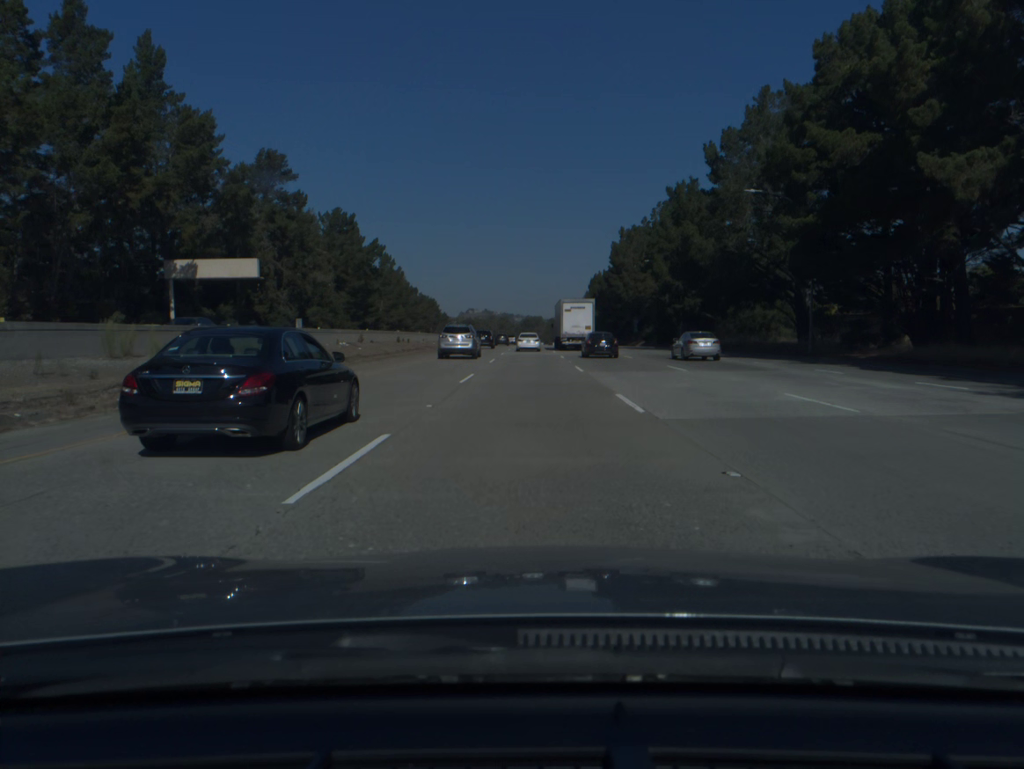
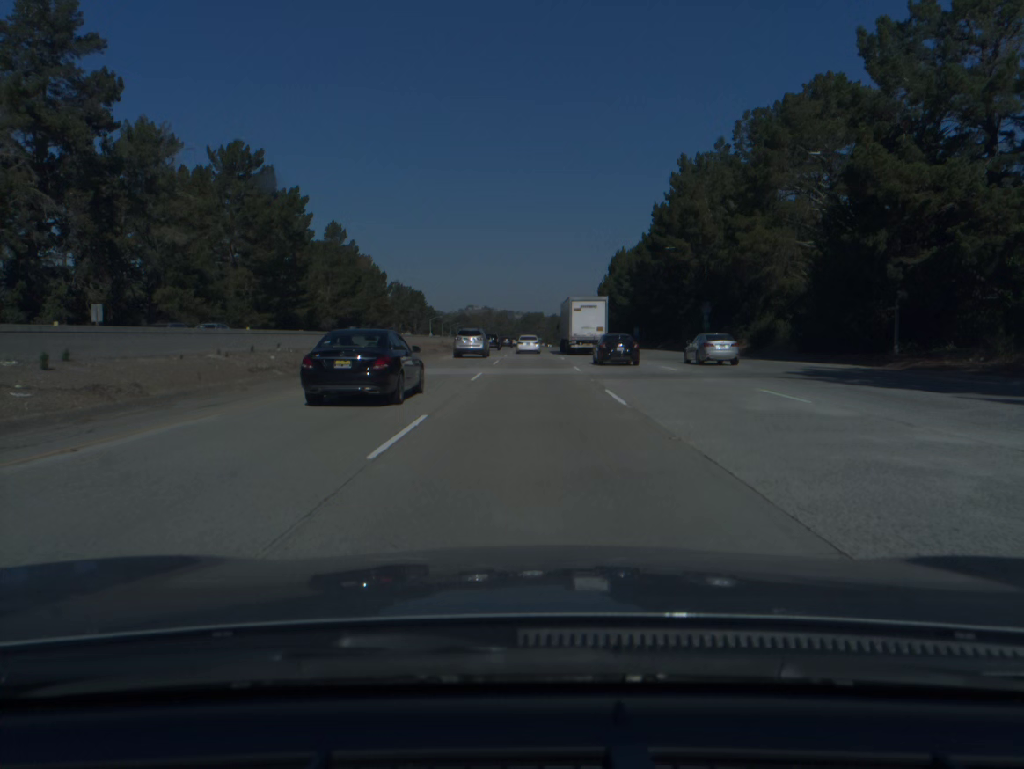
(0.0, +56.5) m; 0°
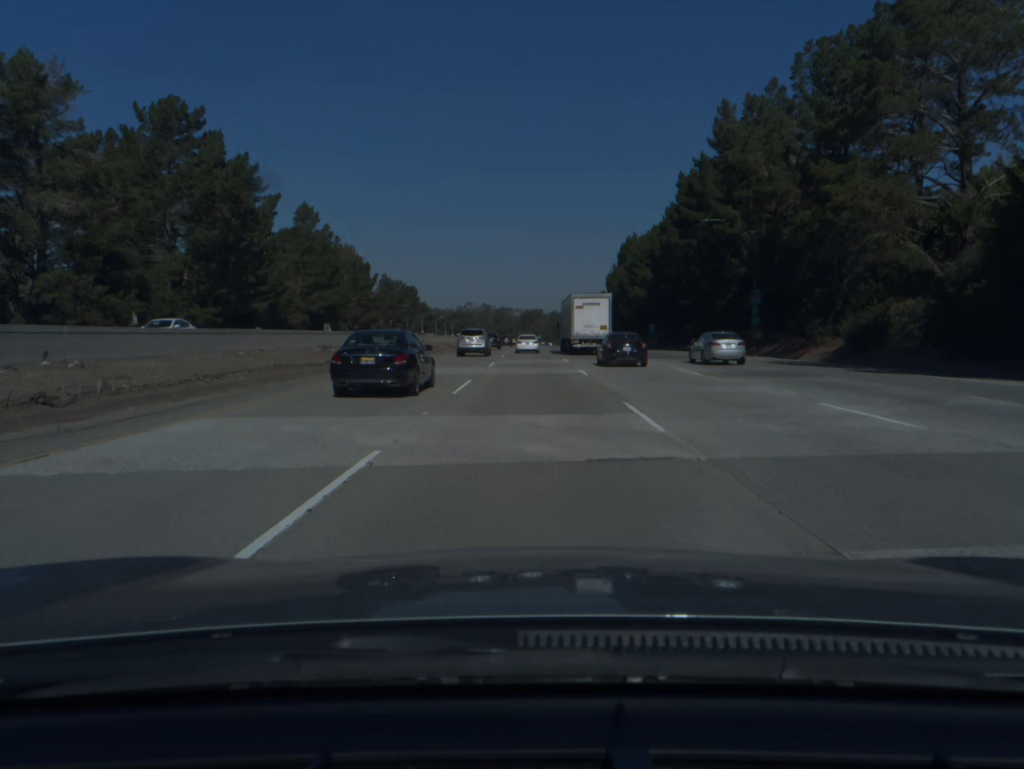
(0.0, +18.8) m; 0°
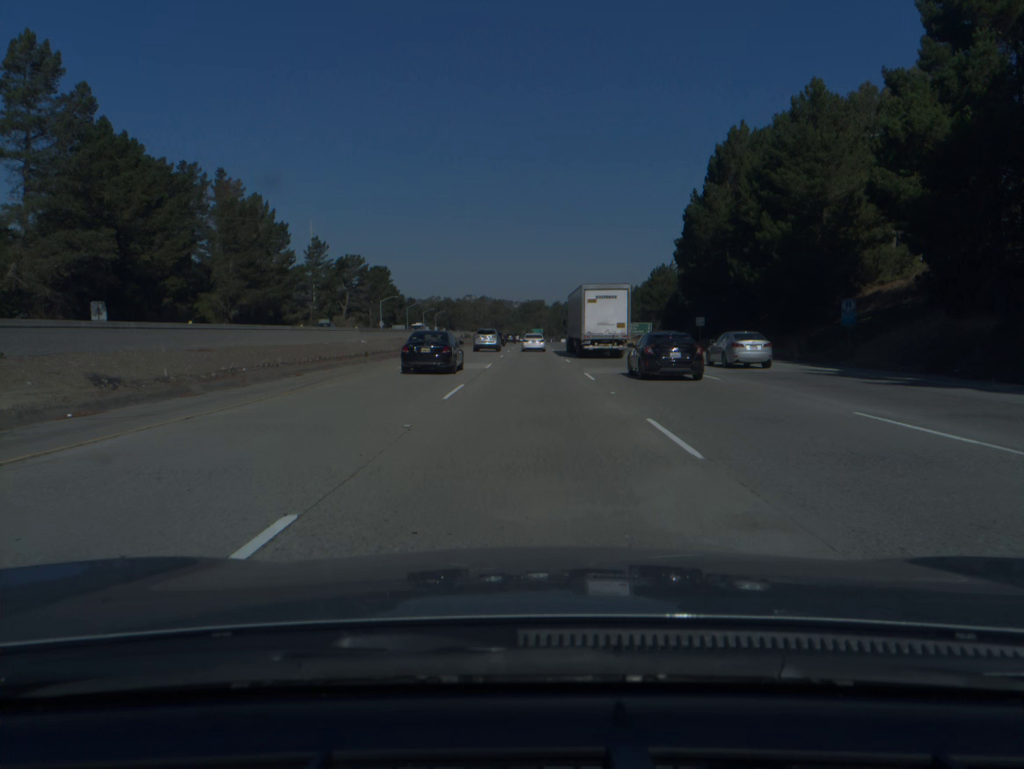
(-0.1, +75.5) m; 0°
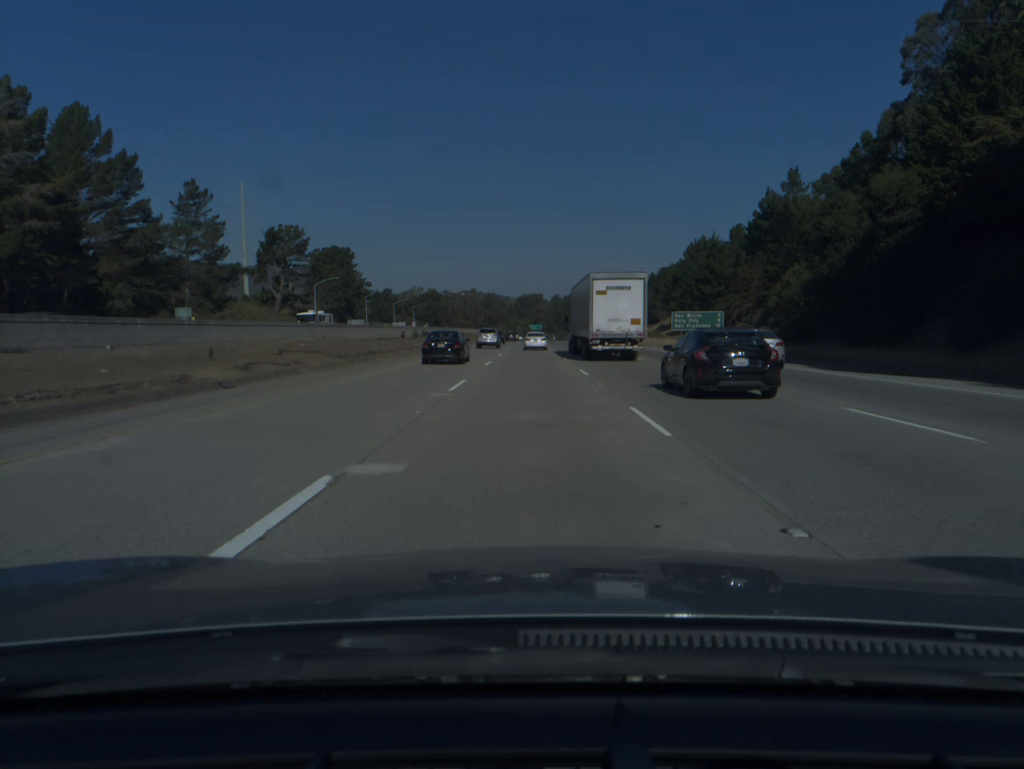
(+0.1, +57.0) m; 0°
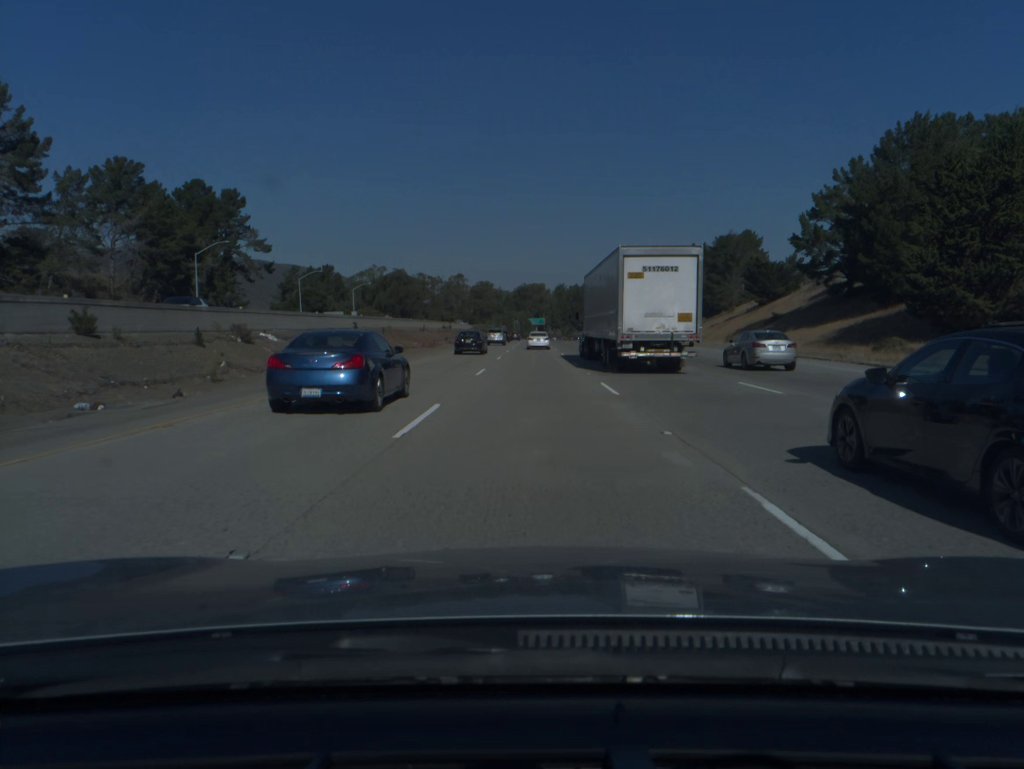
(-0.1, +95.3) m; 0°
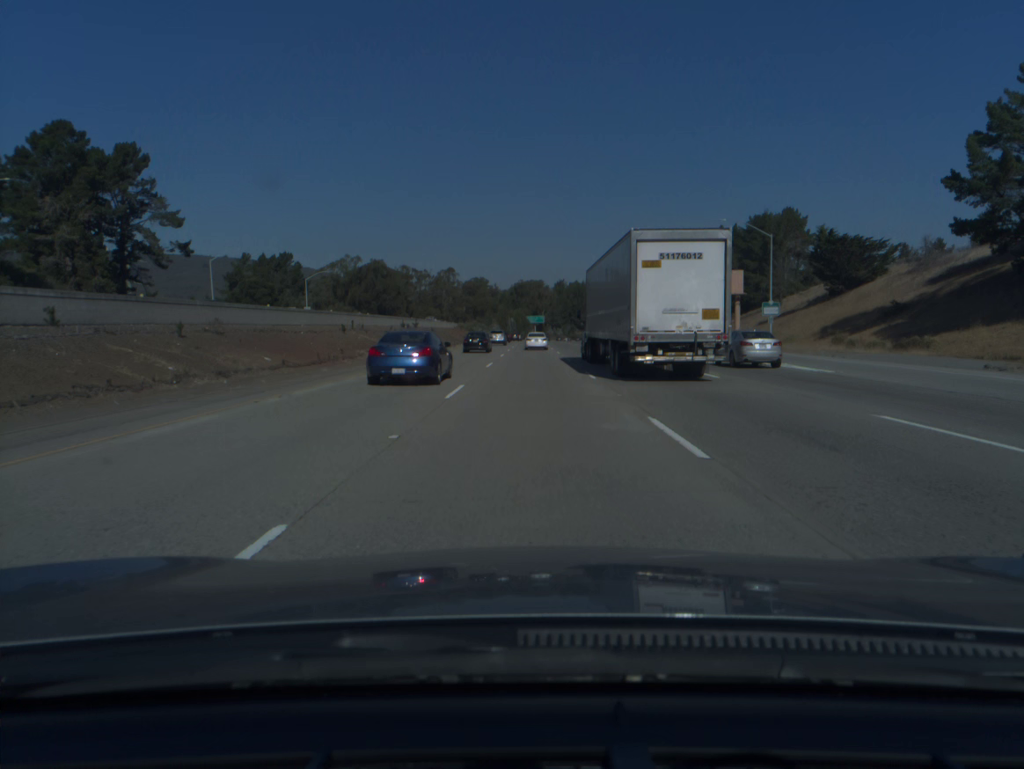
(+0.1, +38.1) m; 0°
